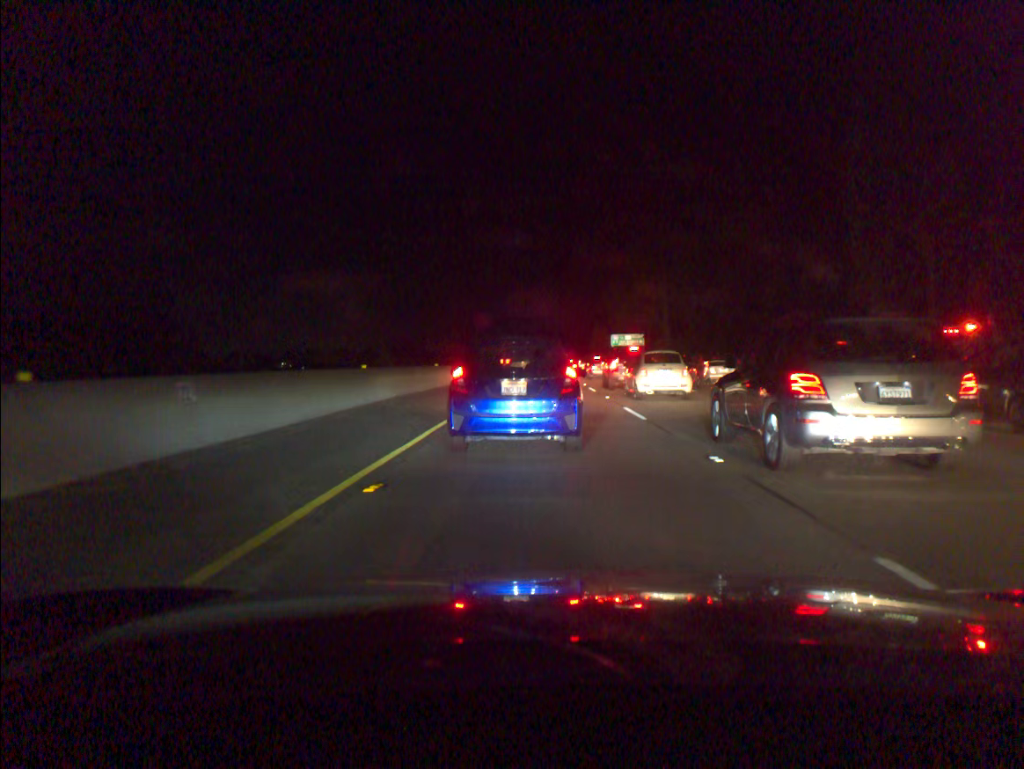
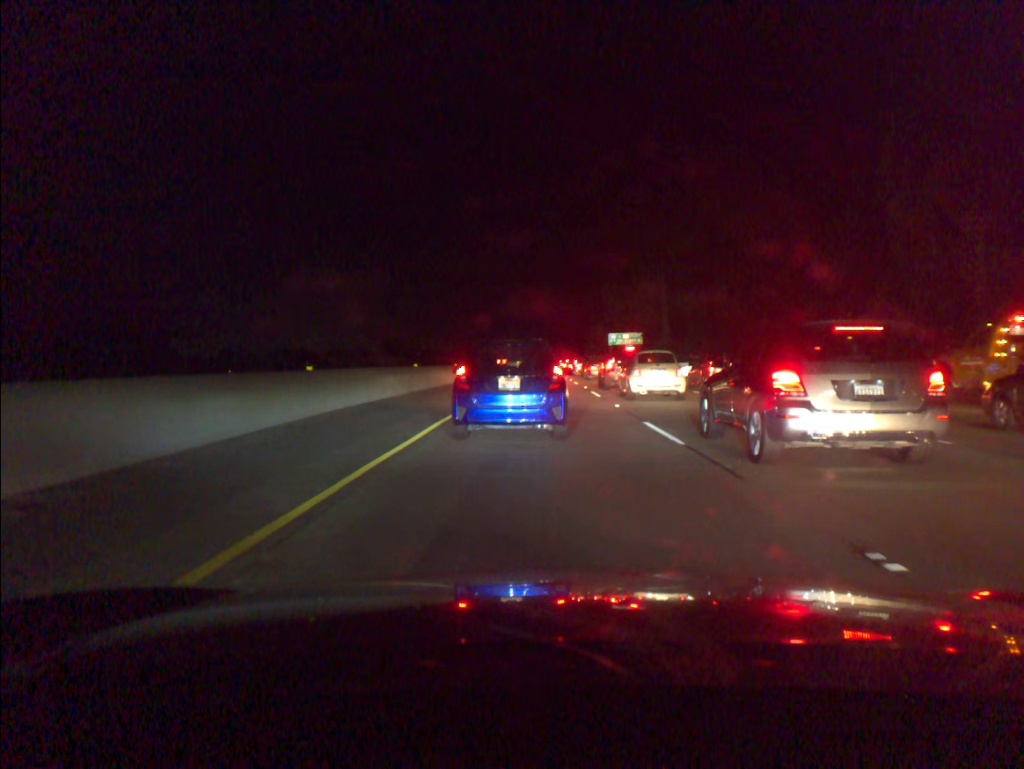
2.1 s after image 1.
(0.0, +4.6) m; 0°
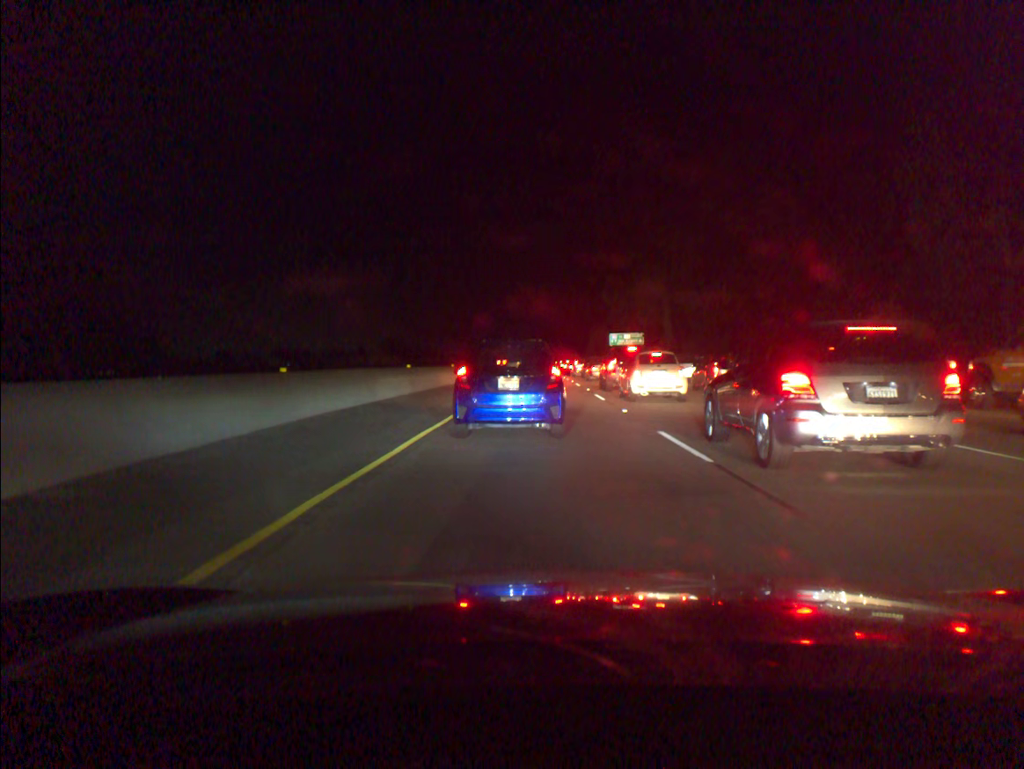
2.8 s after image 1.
(0.0, +1.7) m; 0°
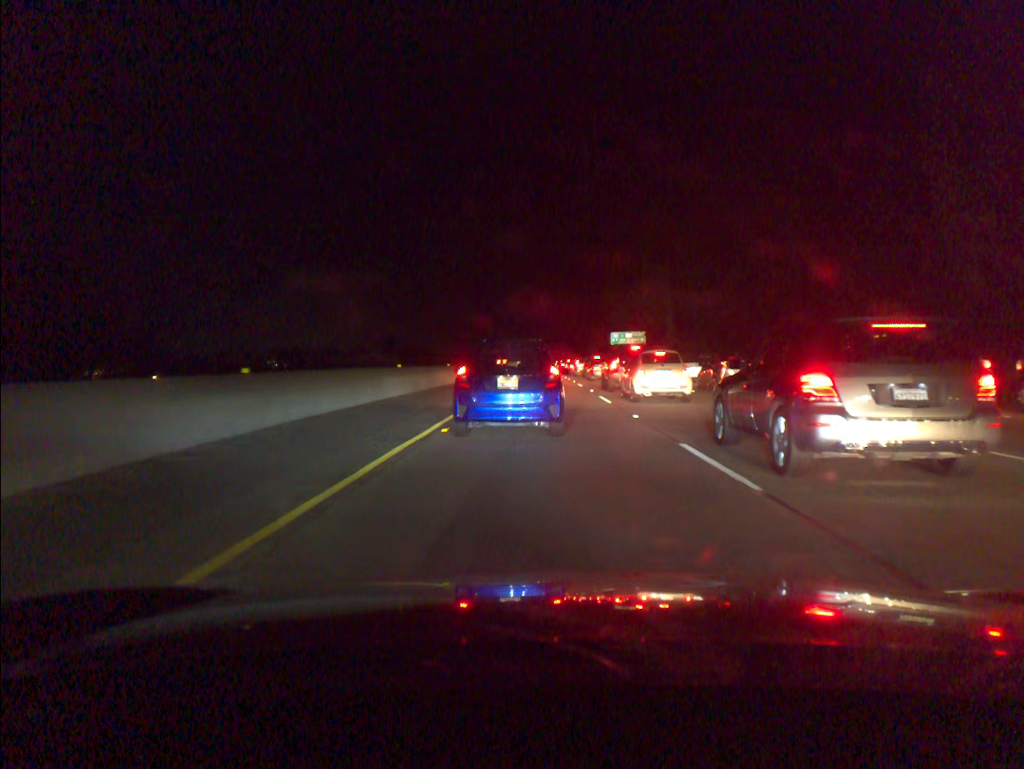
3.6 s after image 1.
(0.0, +2.0) m; 0°
